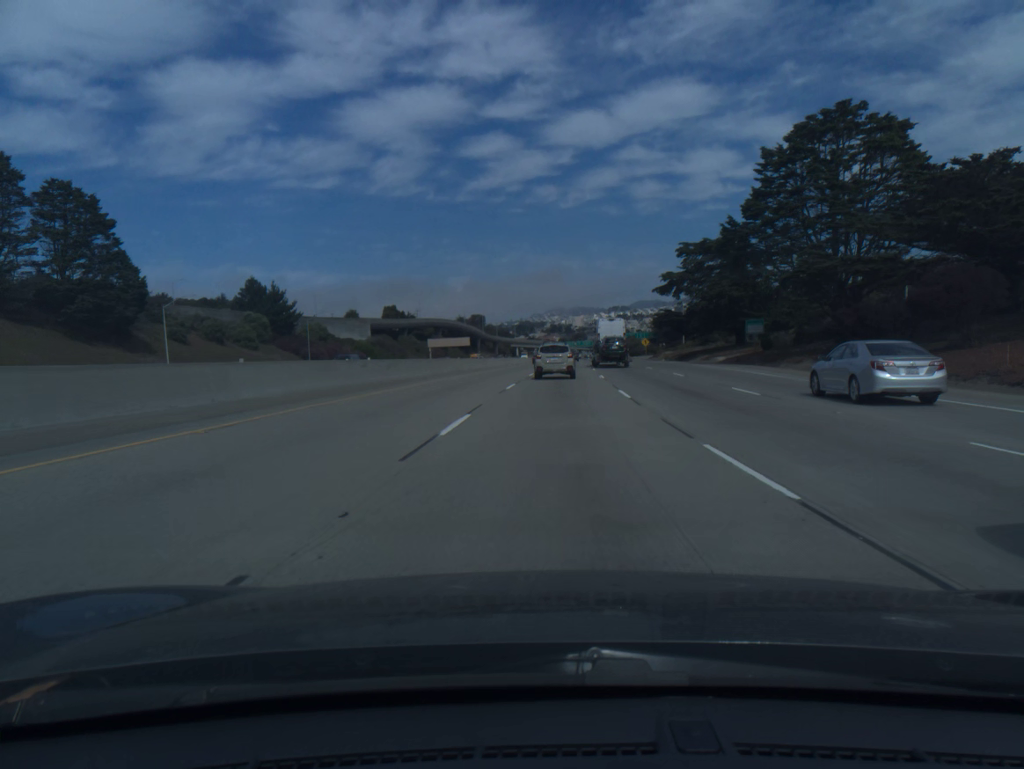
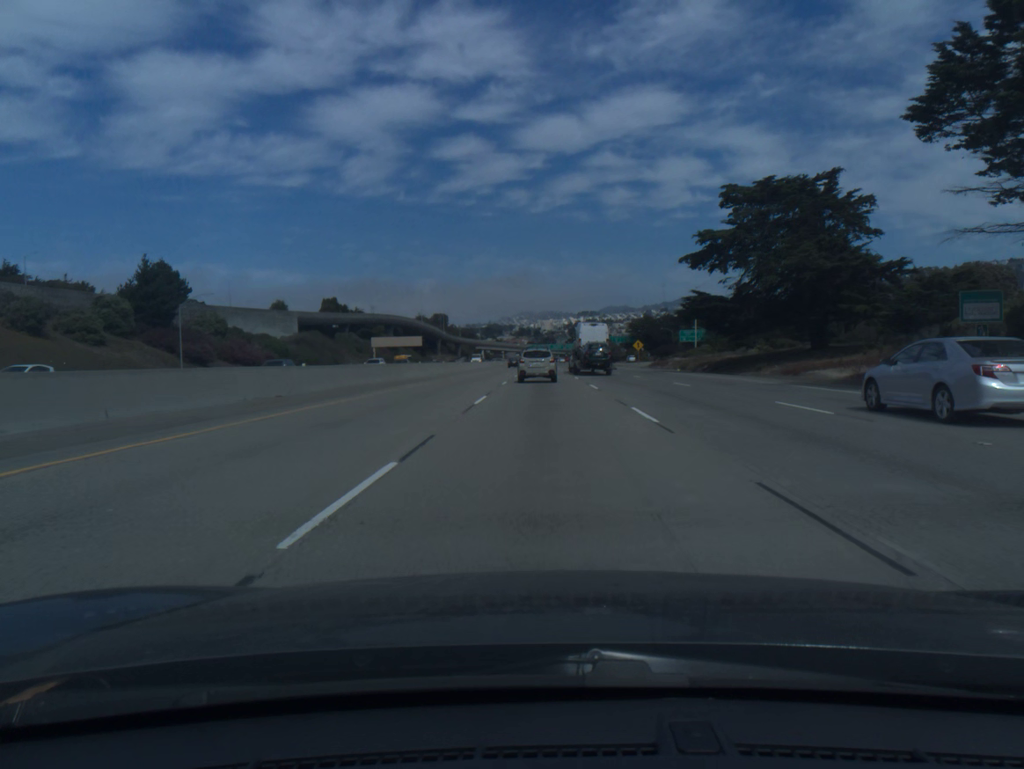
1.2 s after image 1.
(+0.8, +35.7) m; +2°
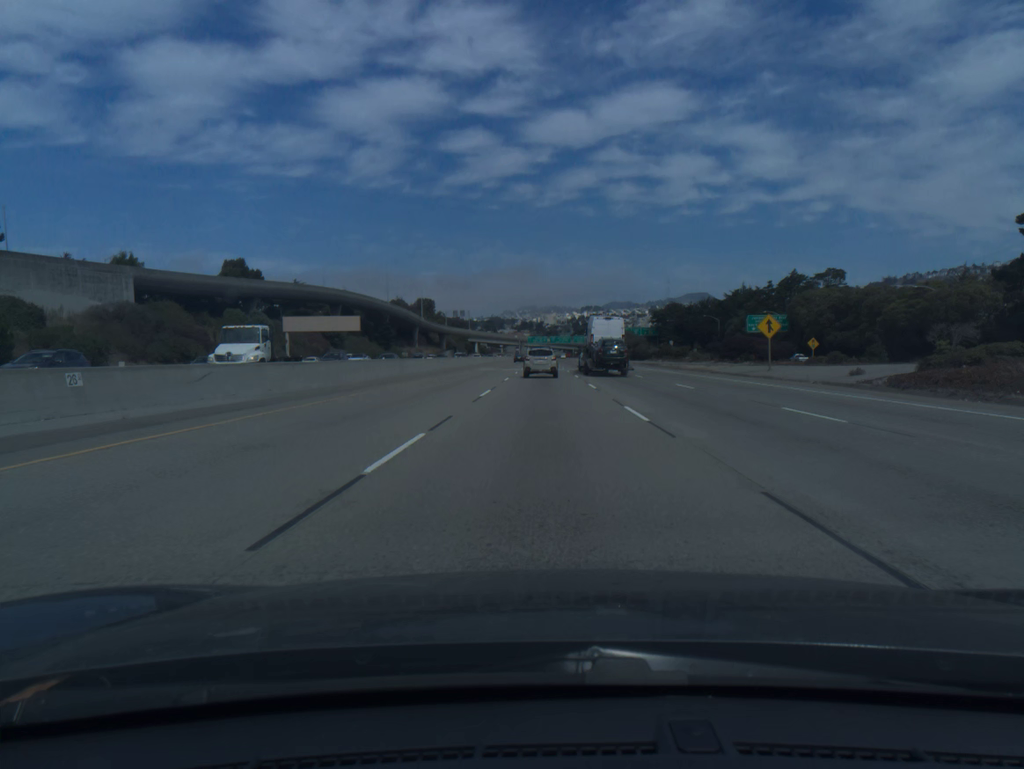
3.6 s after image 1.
(+0.3, +70.8) m; 0°
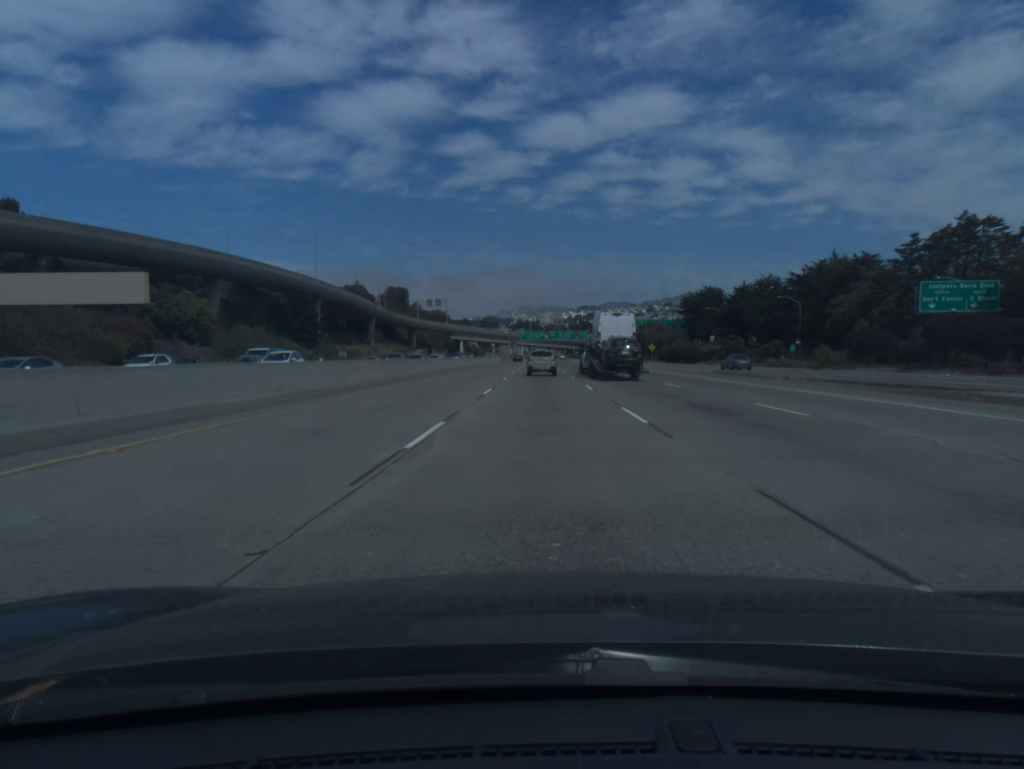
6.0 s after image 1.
(+0.1, +70.8) m; 0°
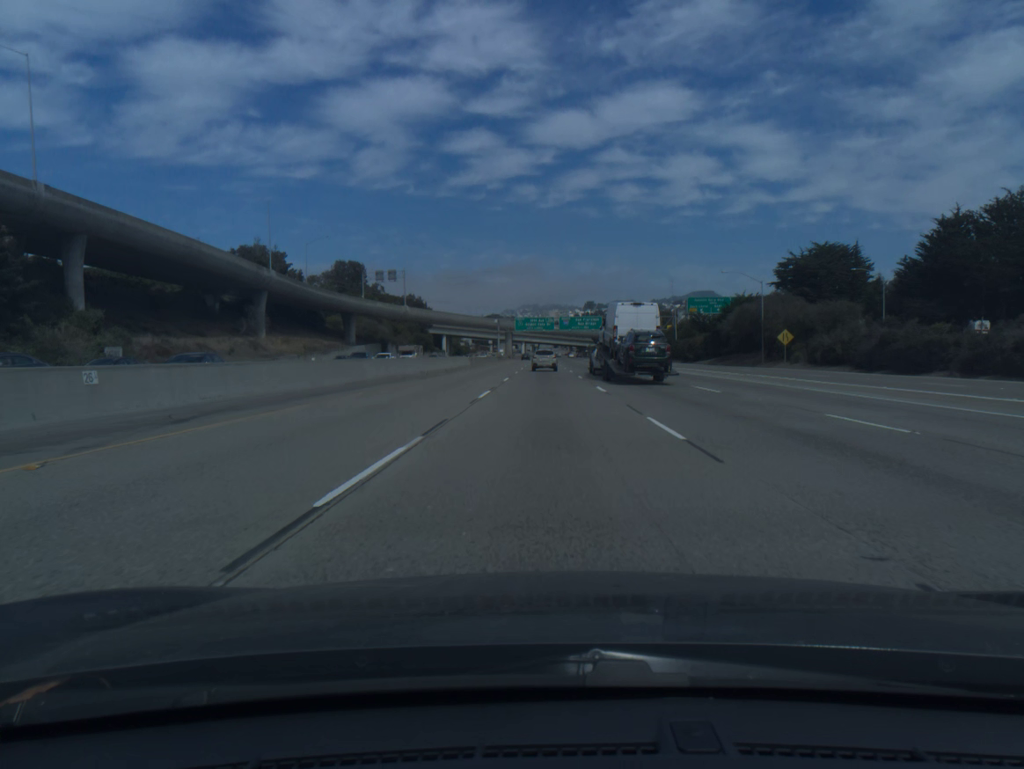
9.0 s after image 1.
(-0.4, +89.2) m; 0°
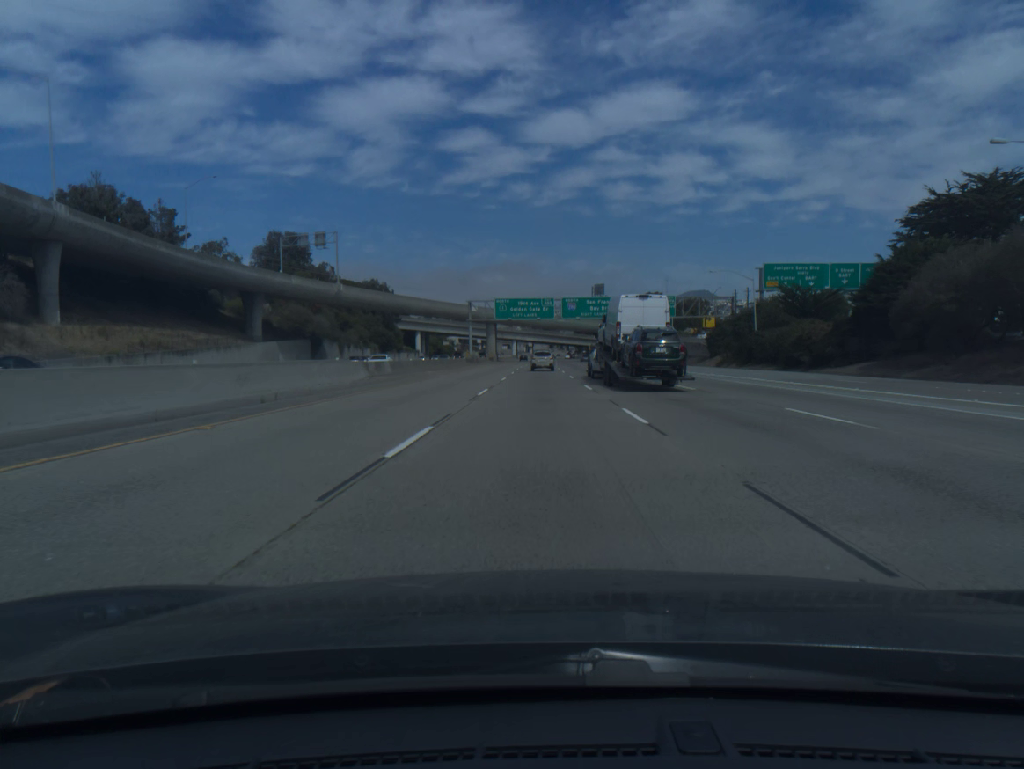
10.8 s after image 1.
(+0.2, +54.0) m; 0°
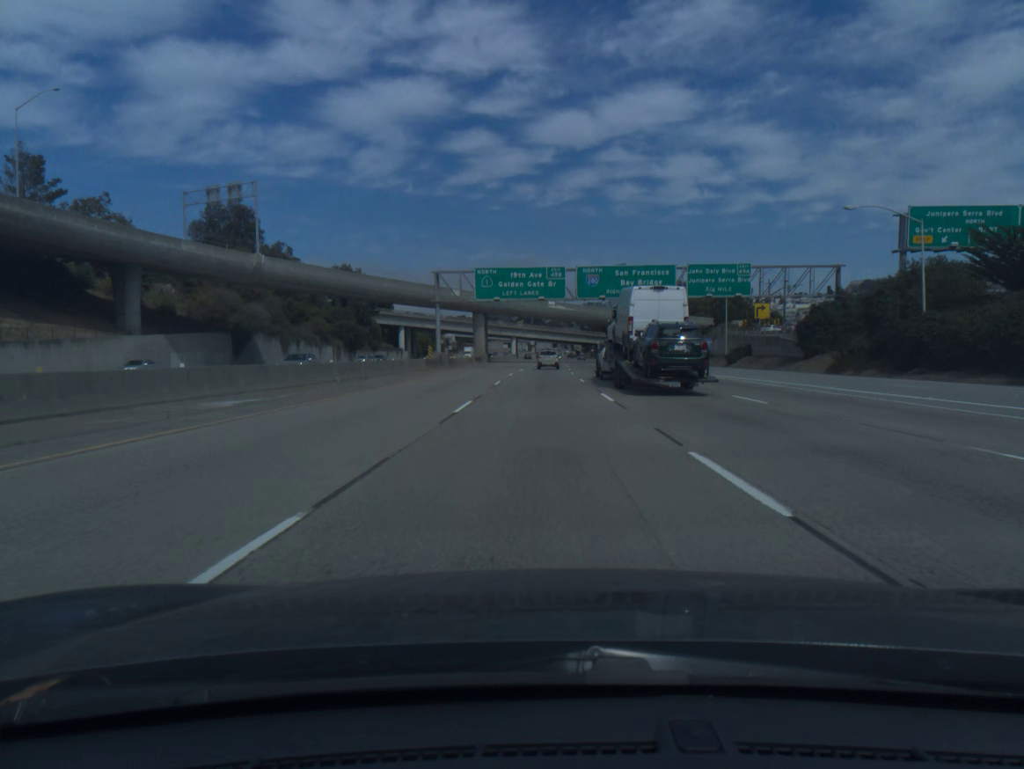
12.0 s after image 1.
(-0.1, +36.2) m; 0°
